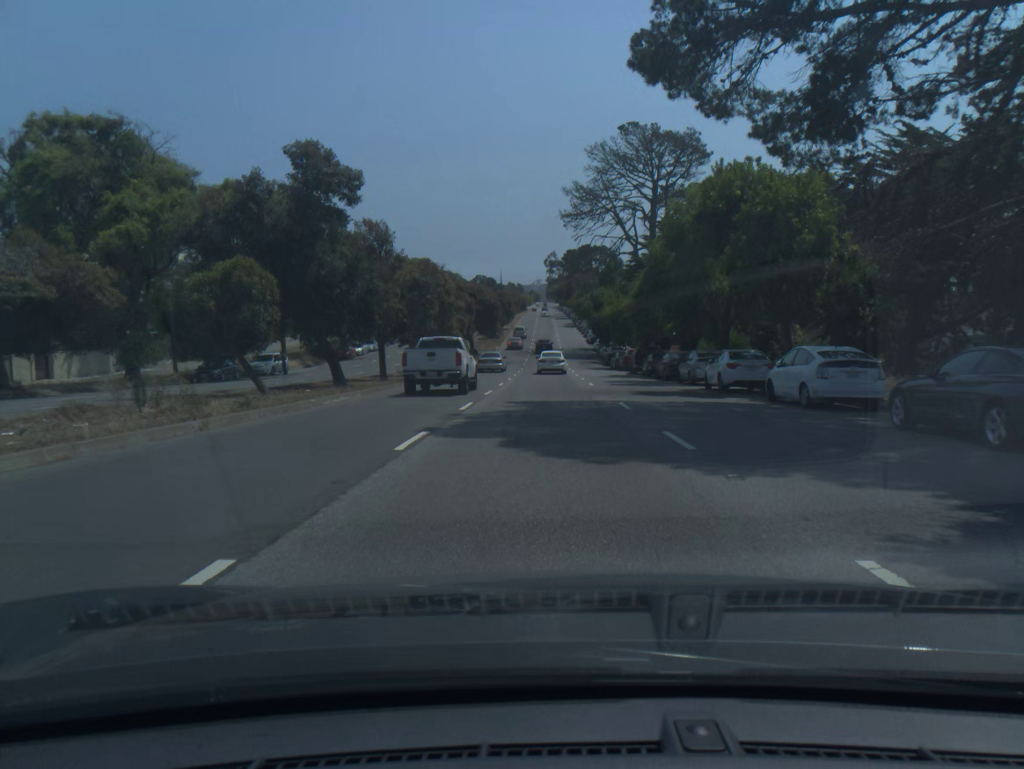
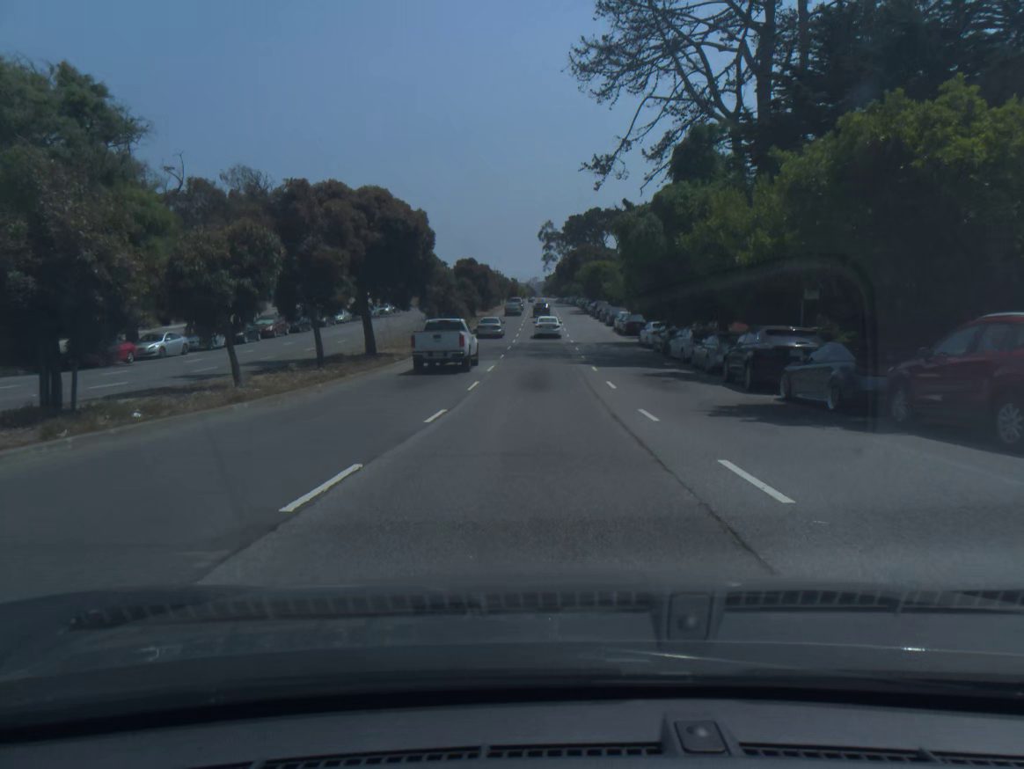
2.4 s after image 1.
(+0.1, +47.7) m; 0°
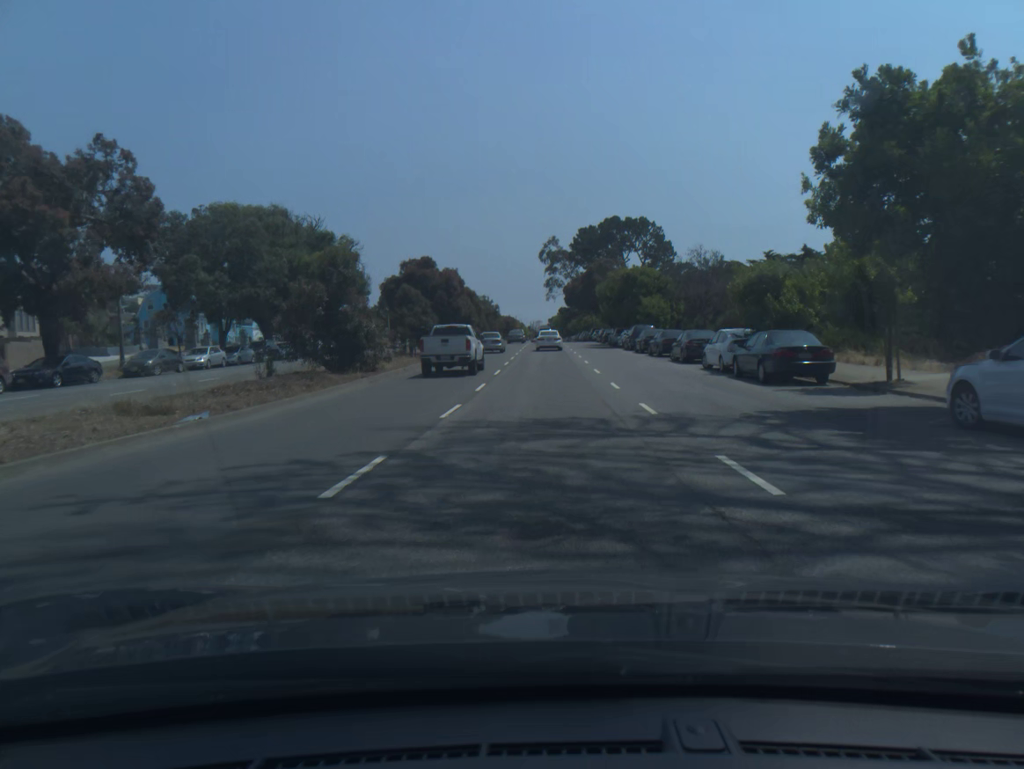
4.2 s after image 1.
(-0.1, +35.5) m; 0°
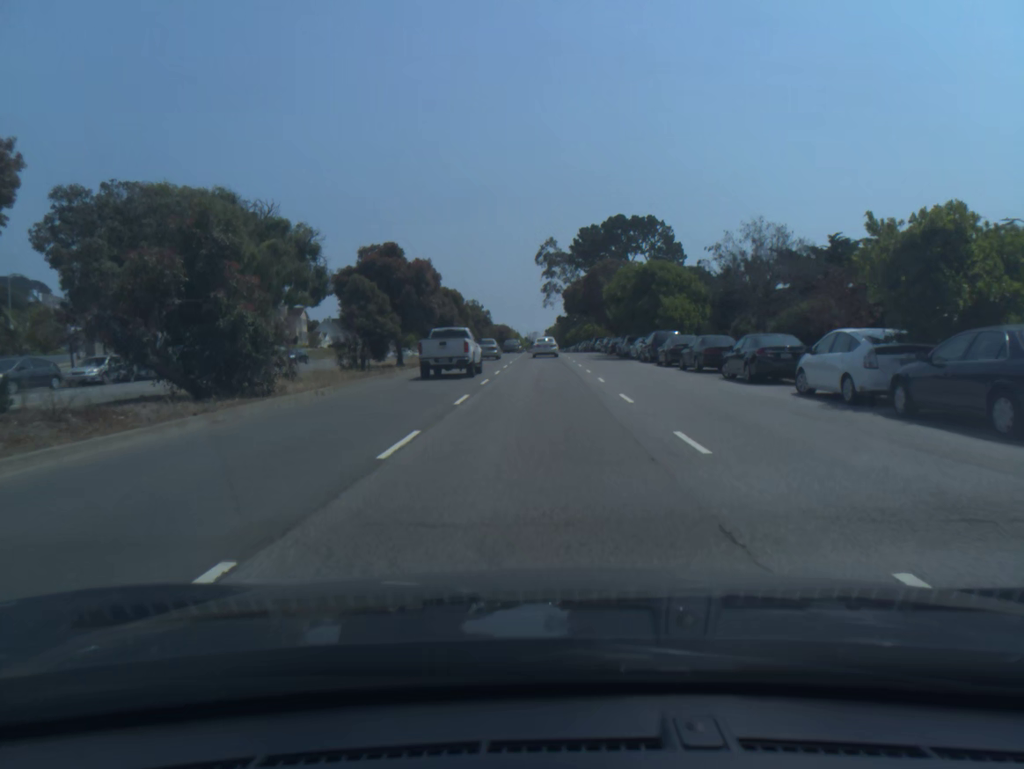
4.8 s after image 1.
(0.0, +11.7) m; 0°
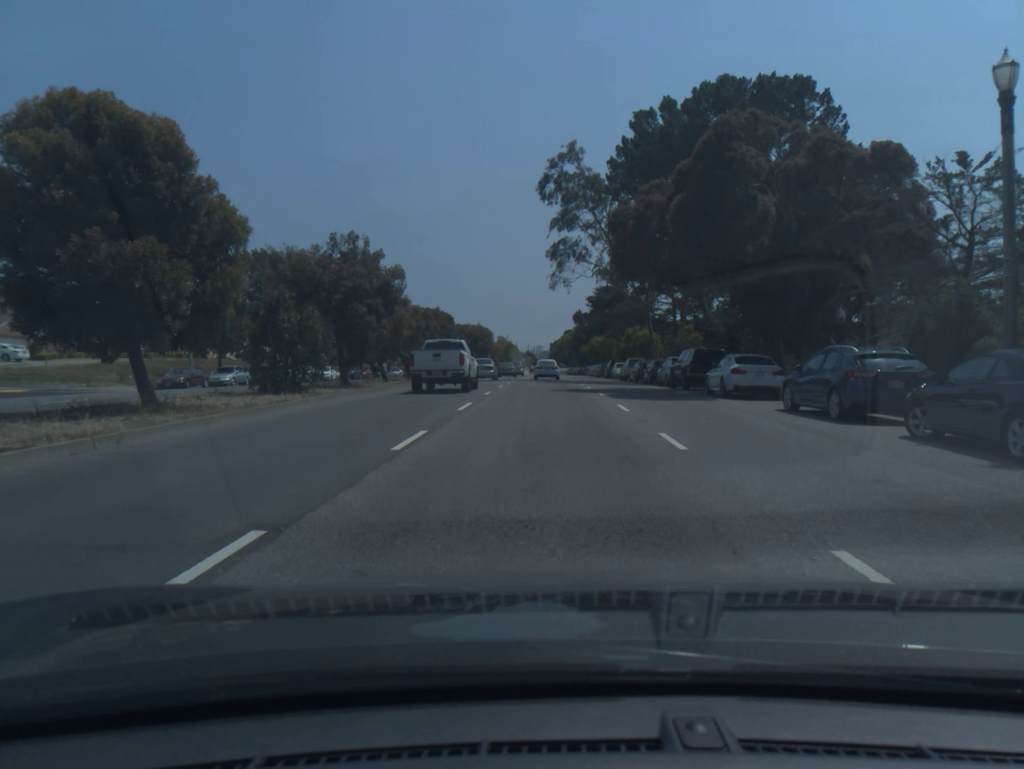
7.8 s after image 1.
(0.0, +56.6) m; 0°
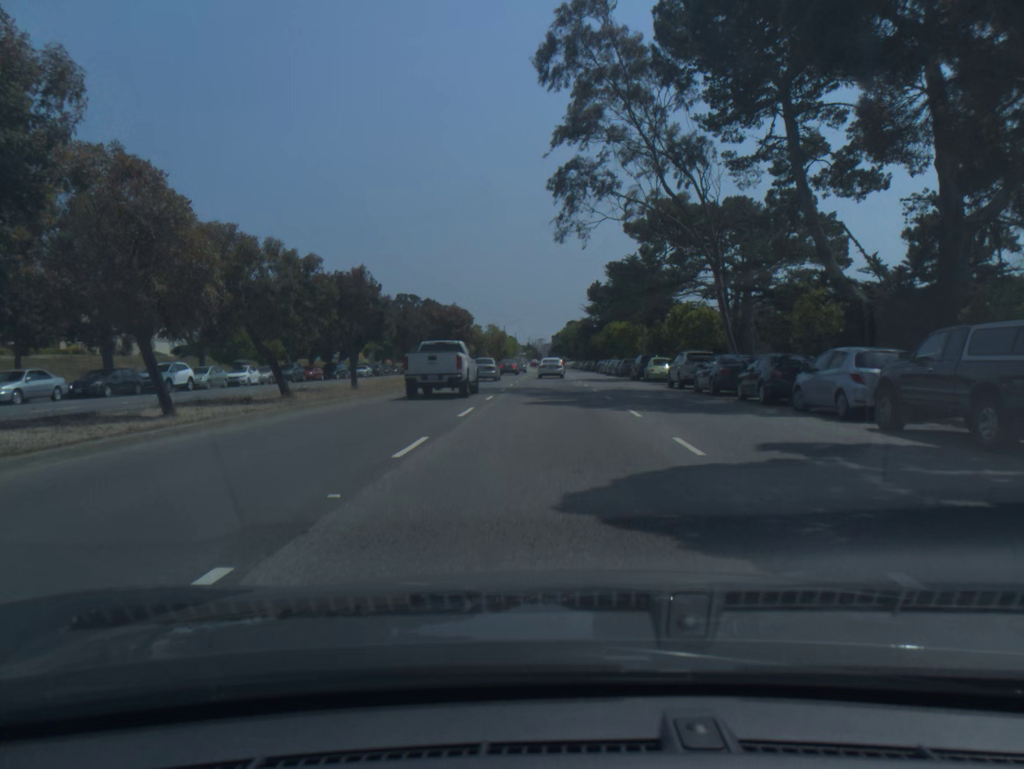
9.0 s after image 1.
(0.0, +22.4) m; 0°
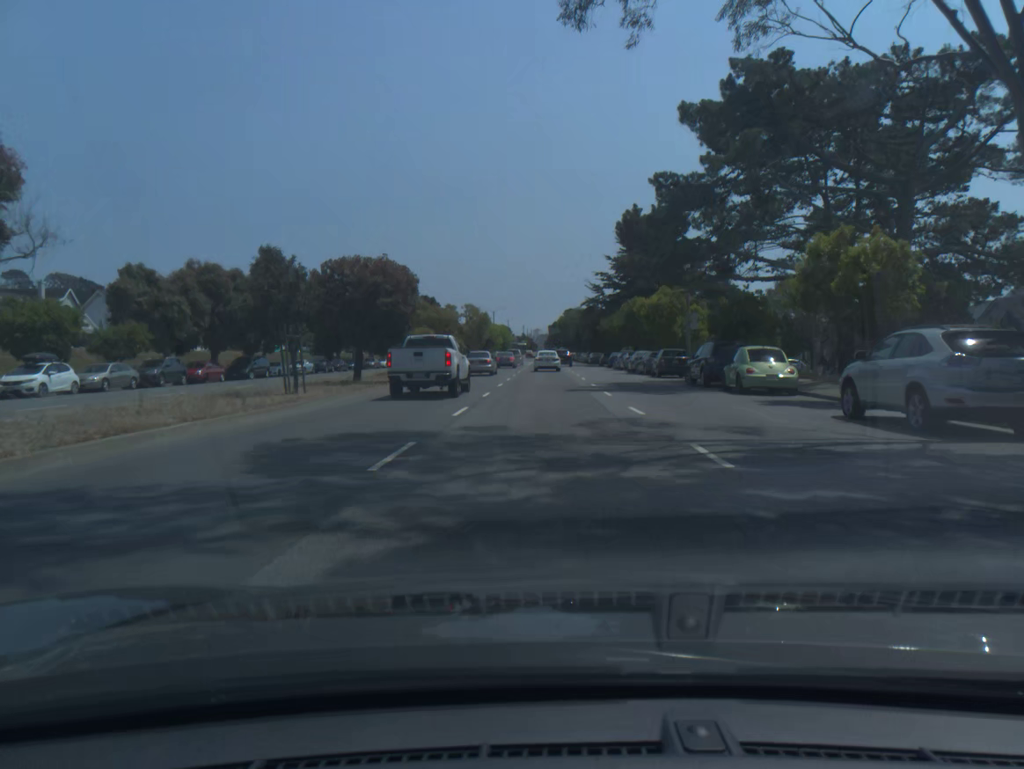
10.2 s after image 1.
(+0.1, +22.3) m; 0°
